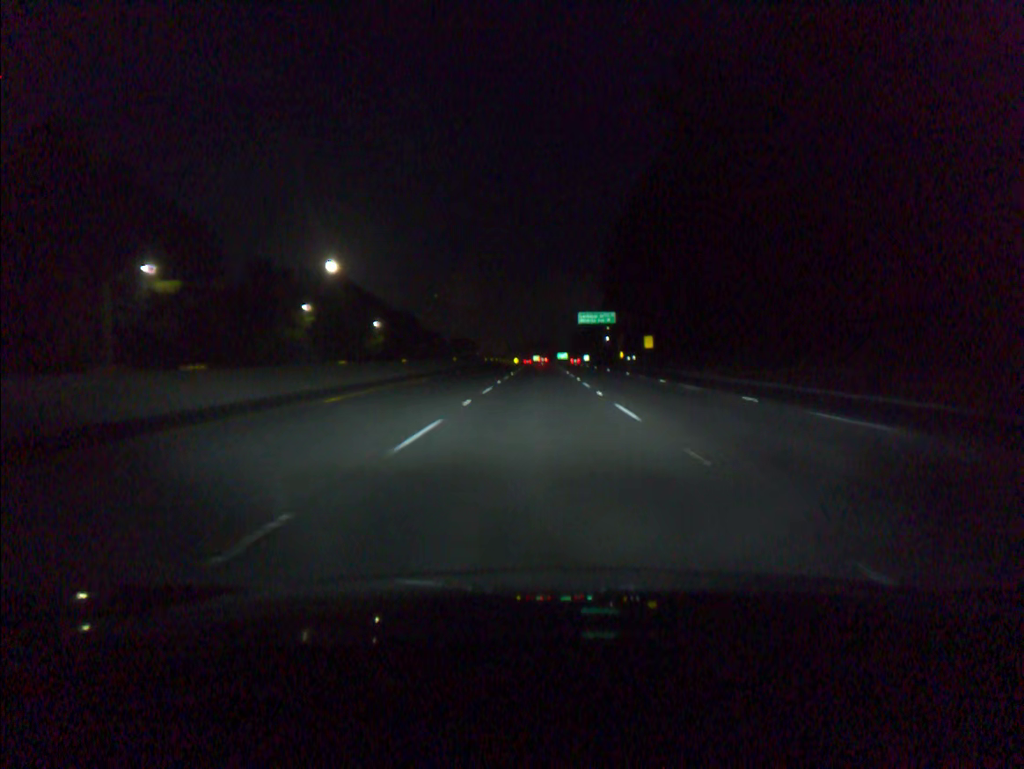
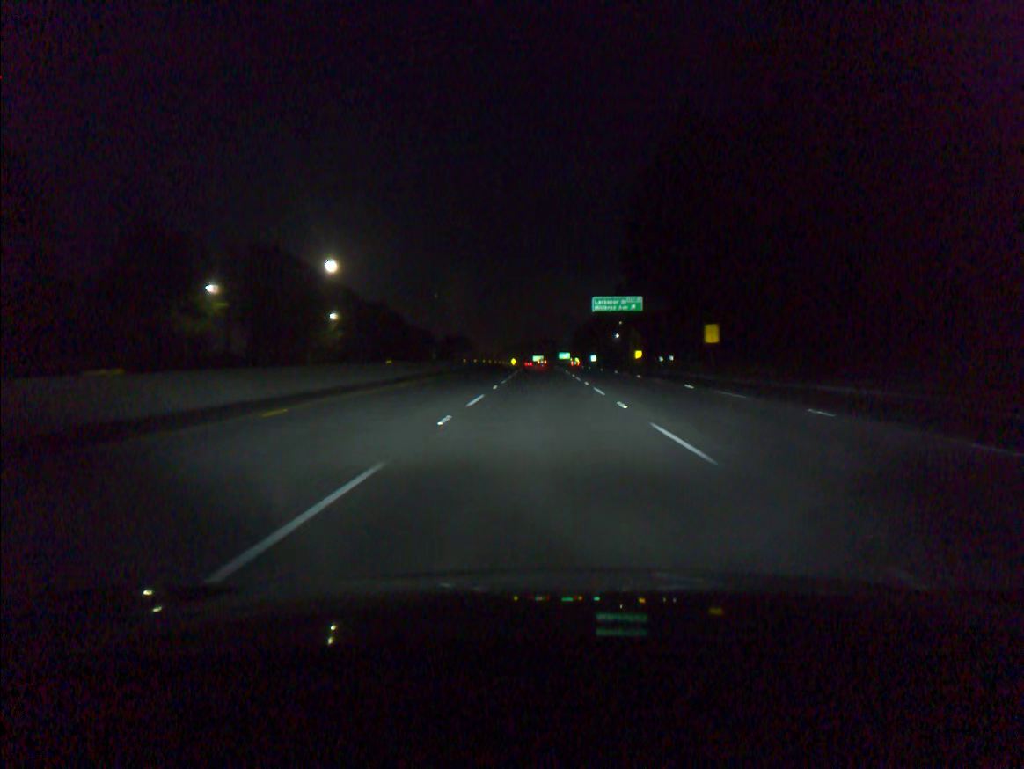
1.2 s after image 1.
(0.0, +34.6) m; 0°
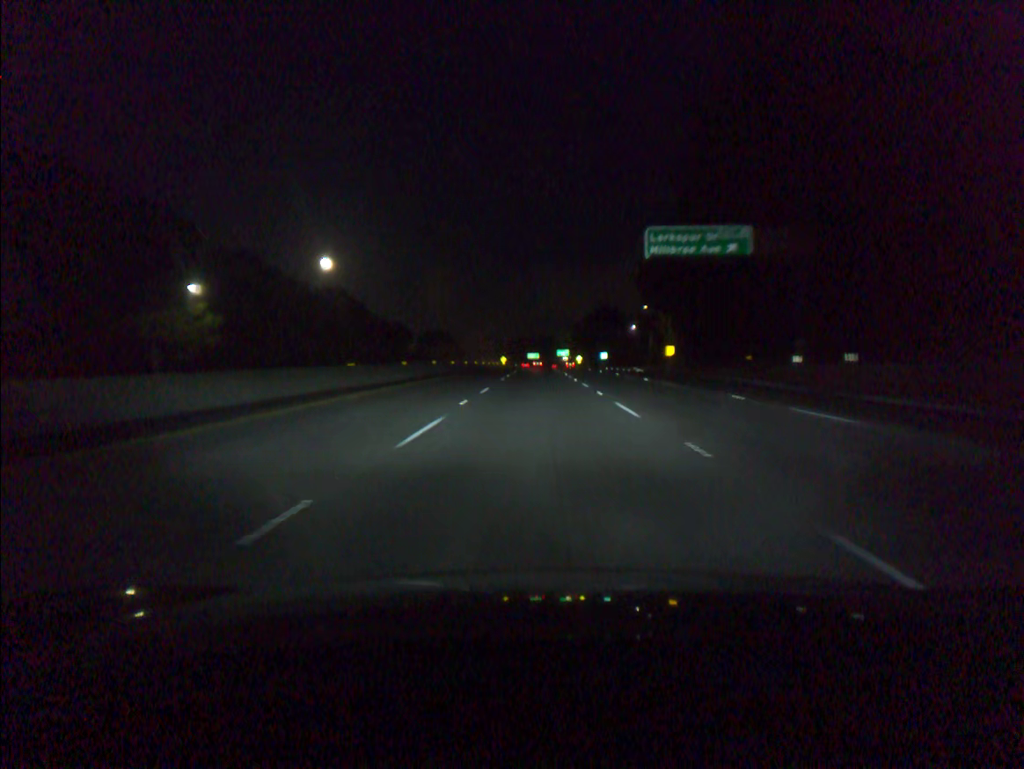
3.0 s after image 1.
(+0.1, +51.9) m; 0°
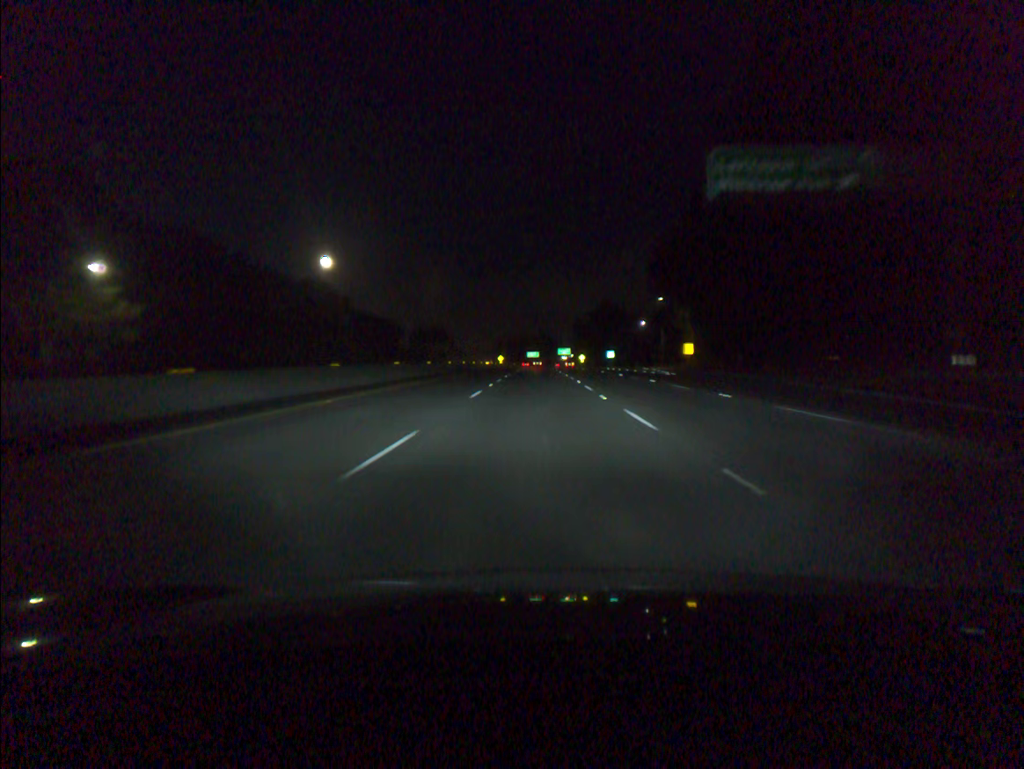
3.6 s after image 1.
(0.0, +17.3) m; 0°
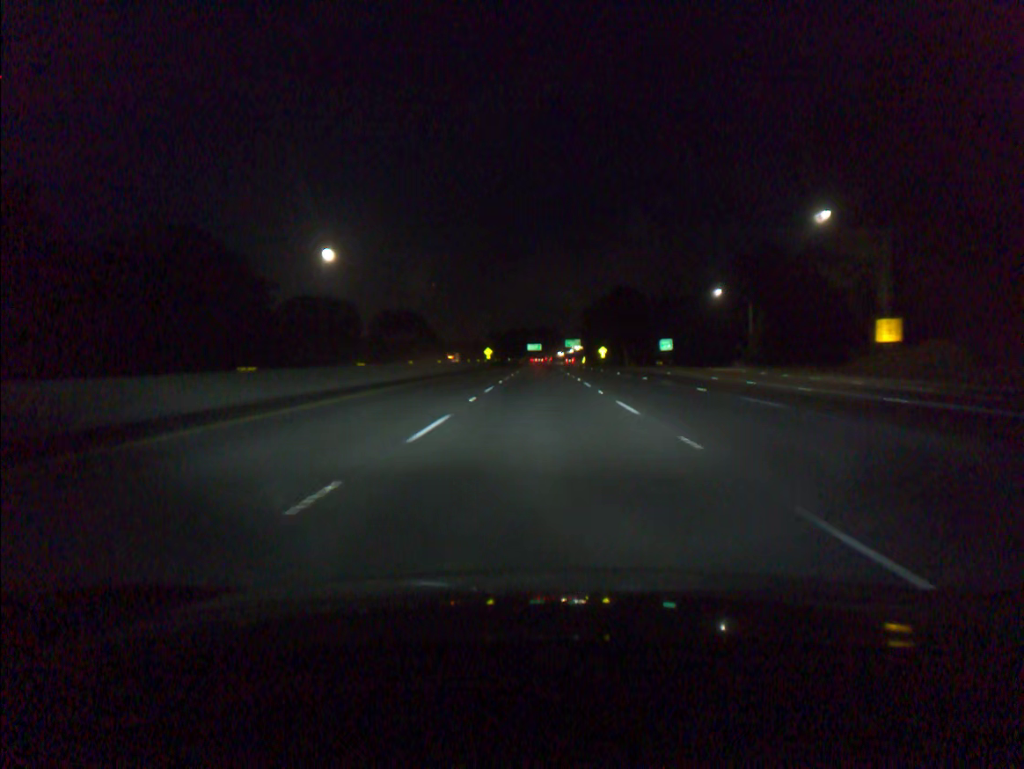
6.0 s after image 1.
(-0.2, +69.4) m; 0°
